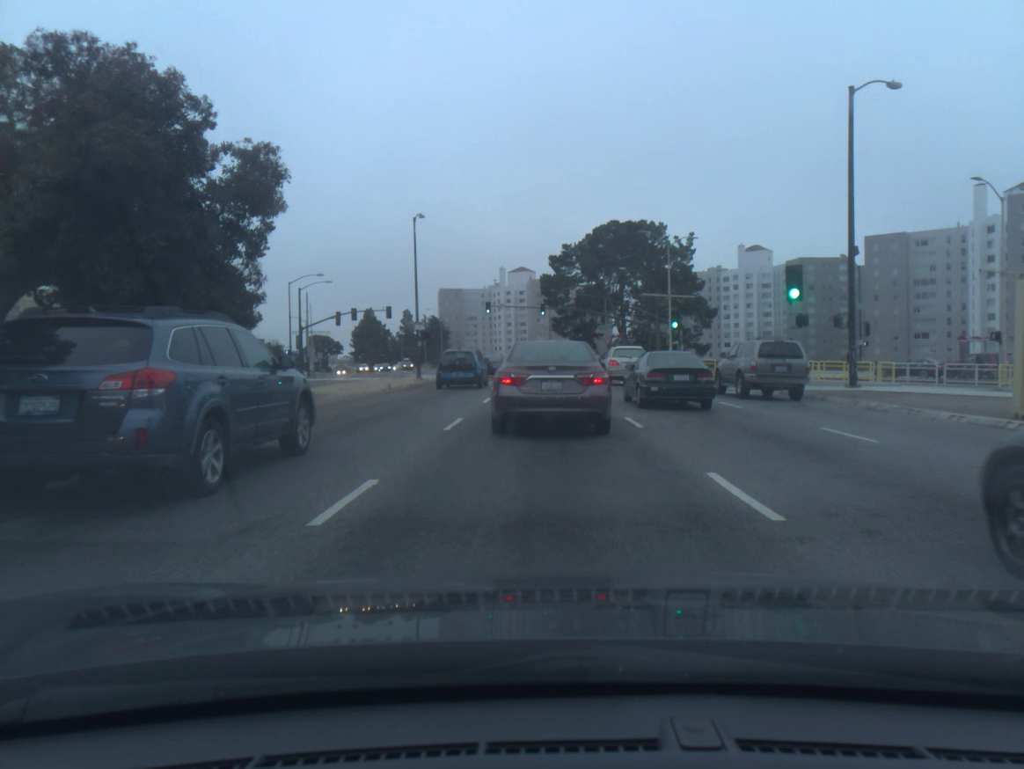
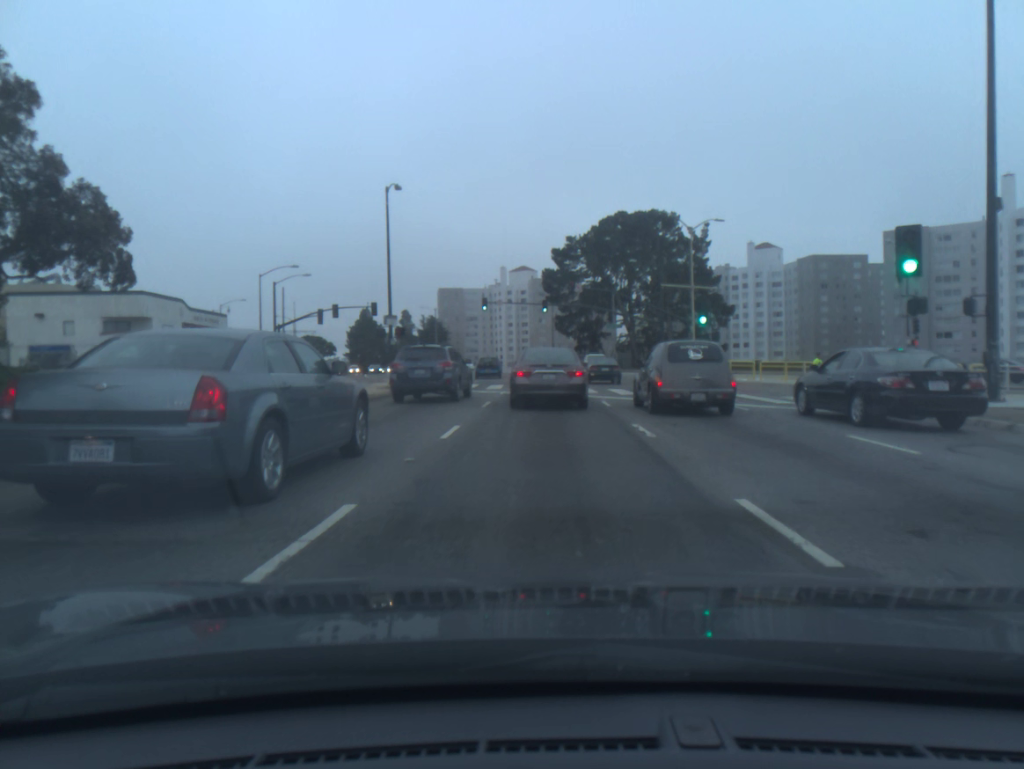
(0.0, +8.7) m; 0°
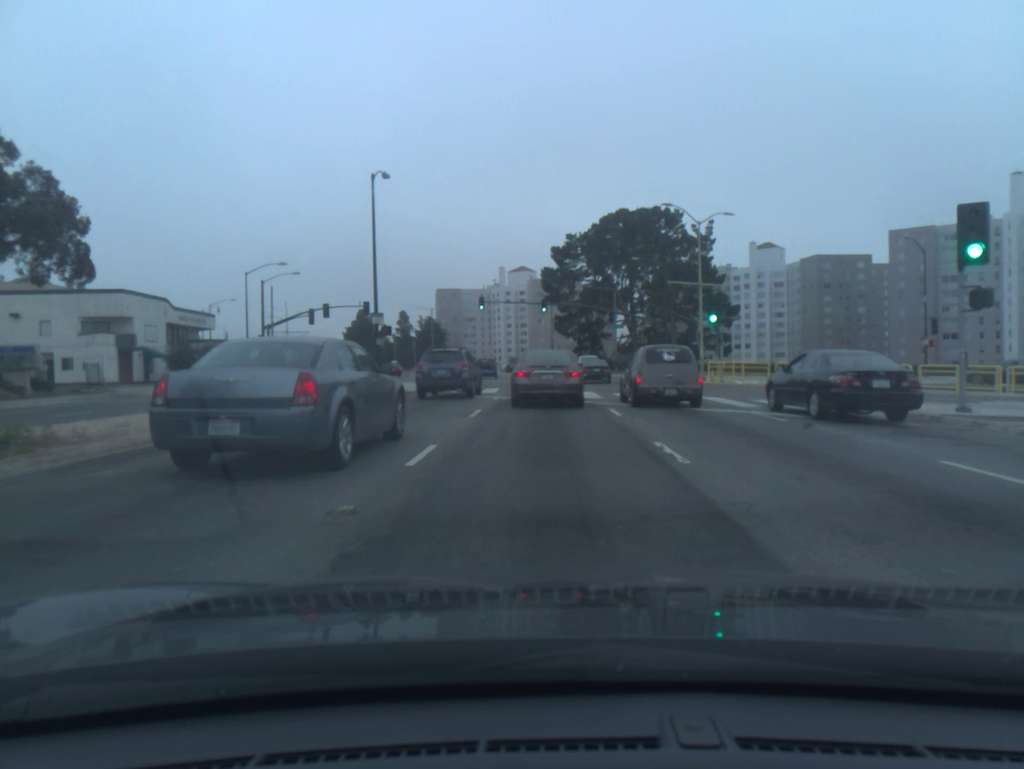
(0.0, +2.8) m; 0°
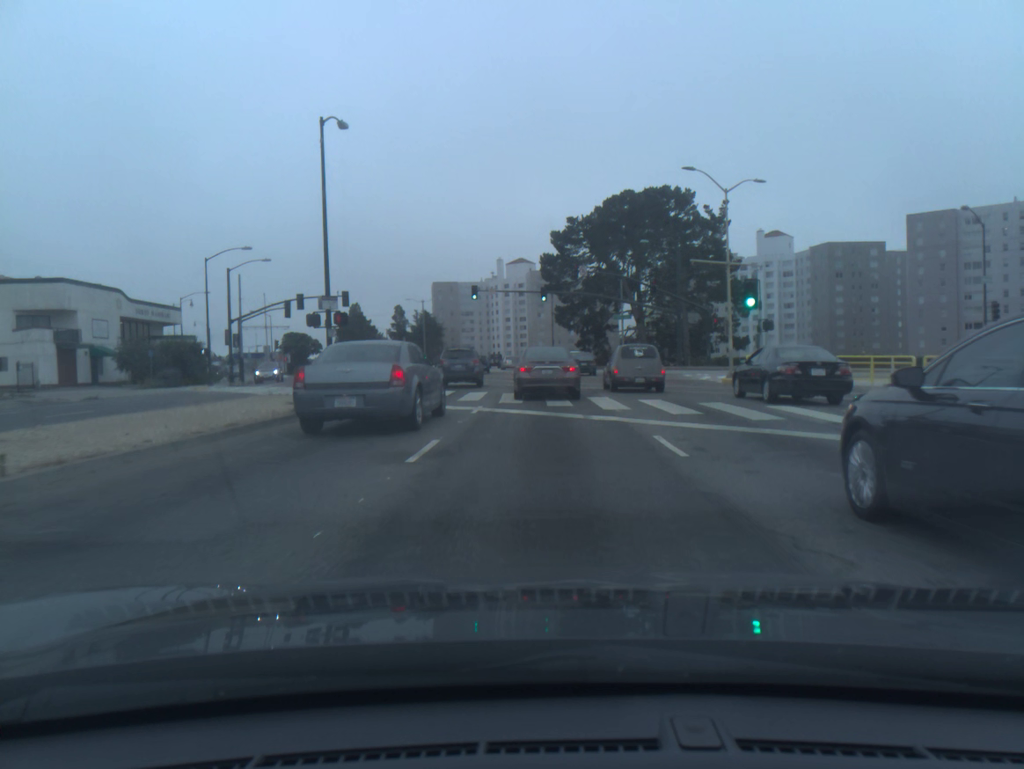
(0.0, +7.4) m; 0°
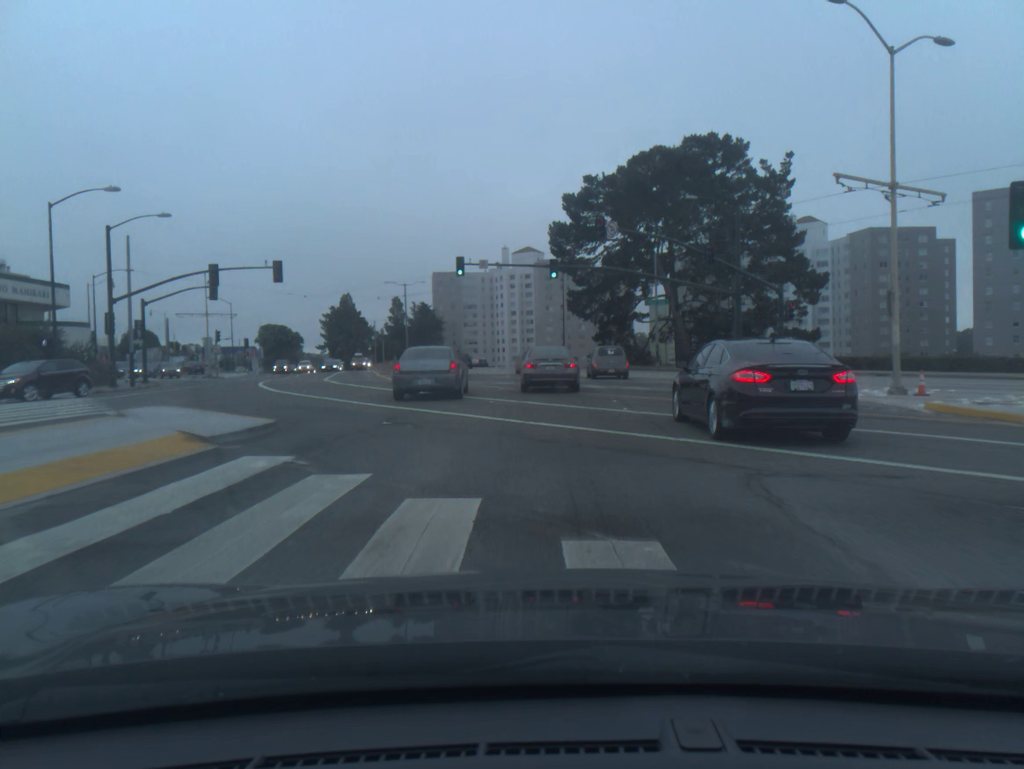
(0.0, +18.8) m; 0°
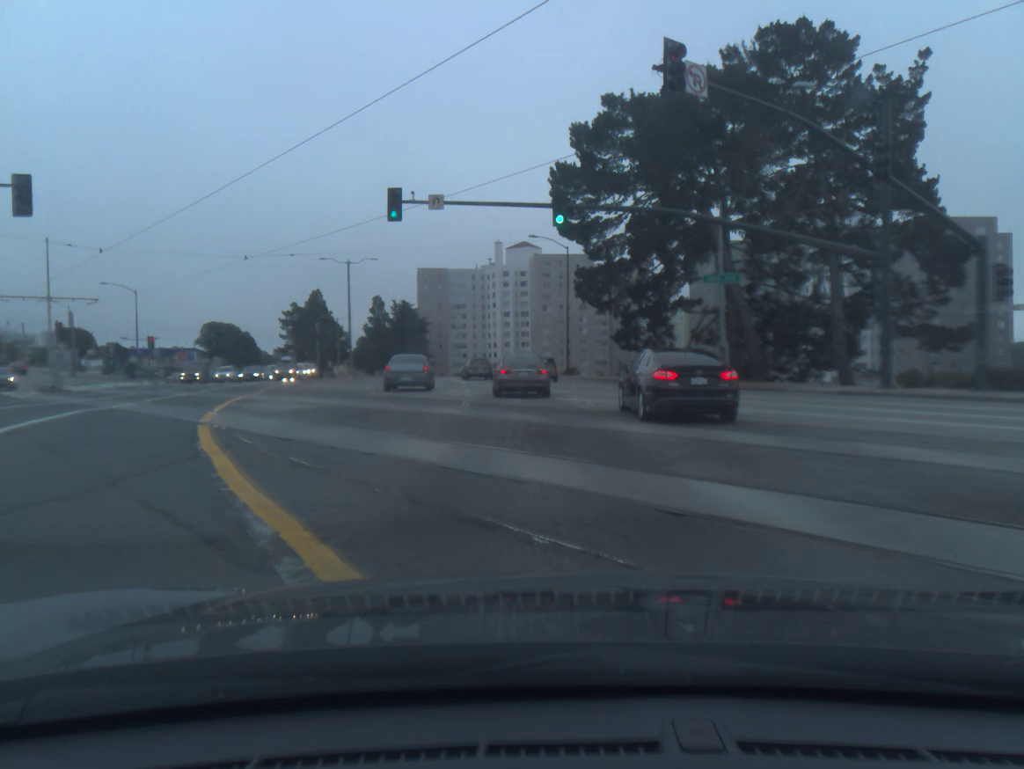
(0.0, +23.1) m; 0°
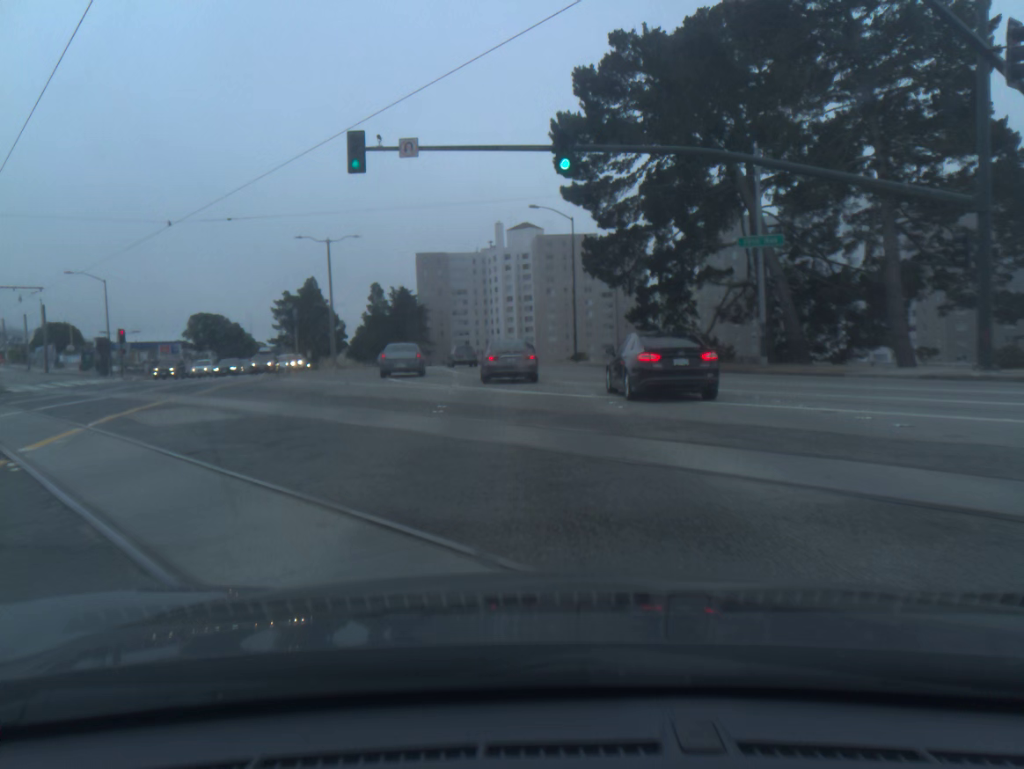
(0.0, +6.2) m; 0°
